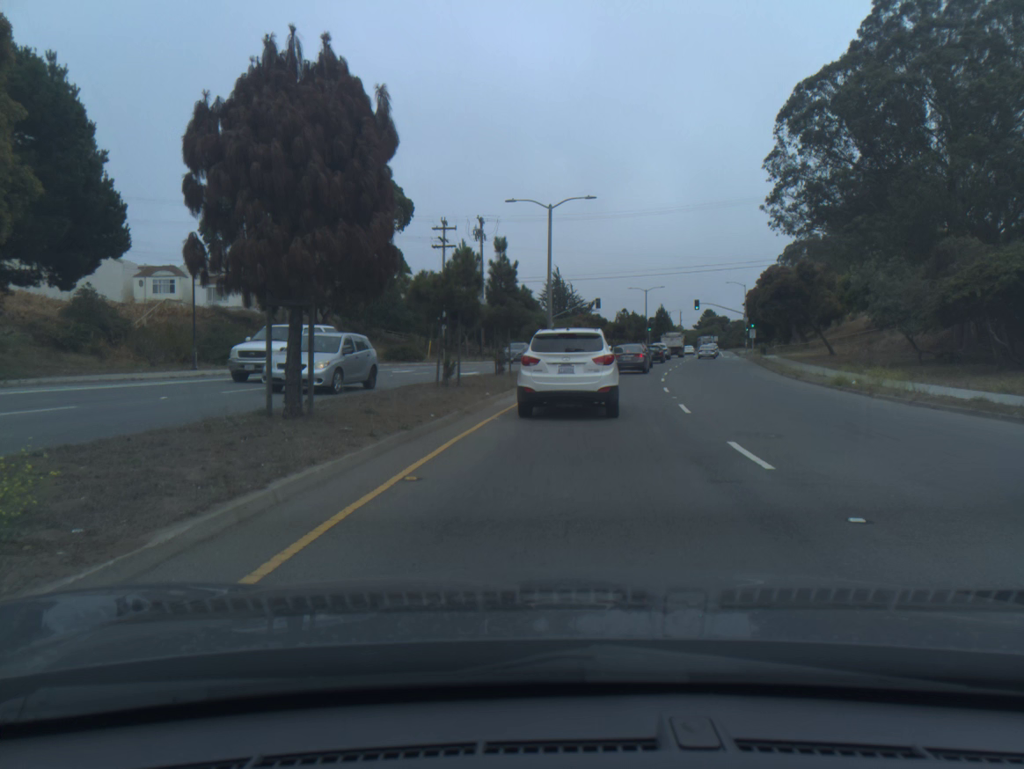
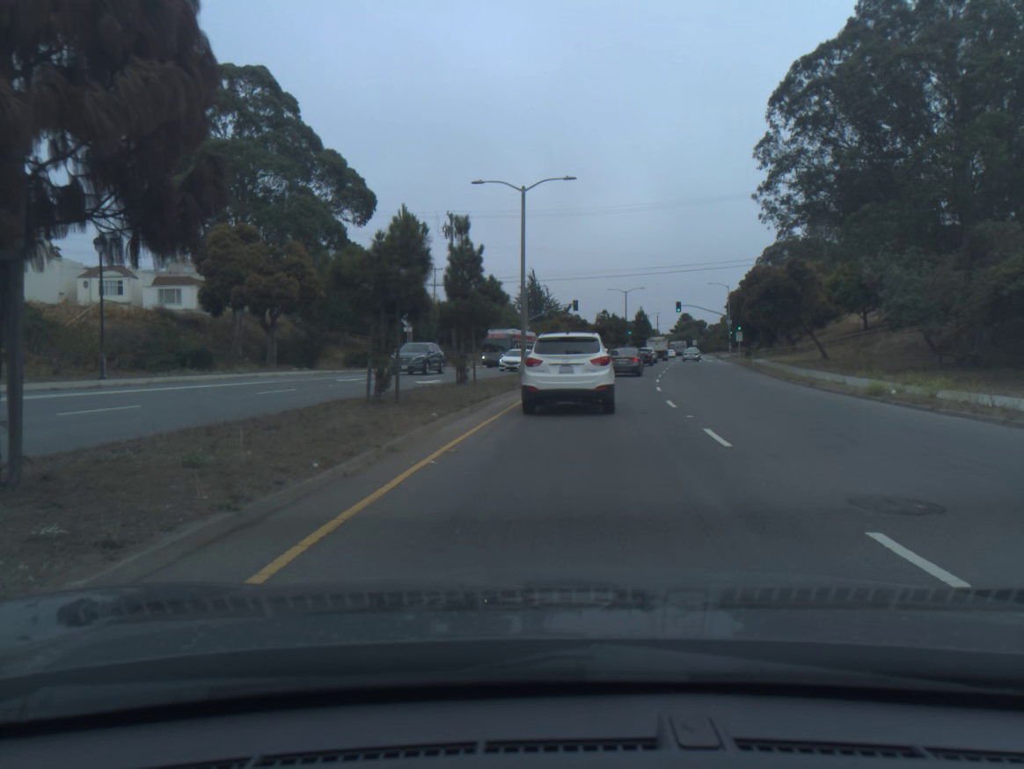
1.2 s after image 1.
(+0.1, +5.2) m; +2°
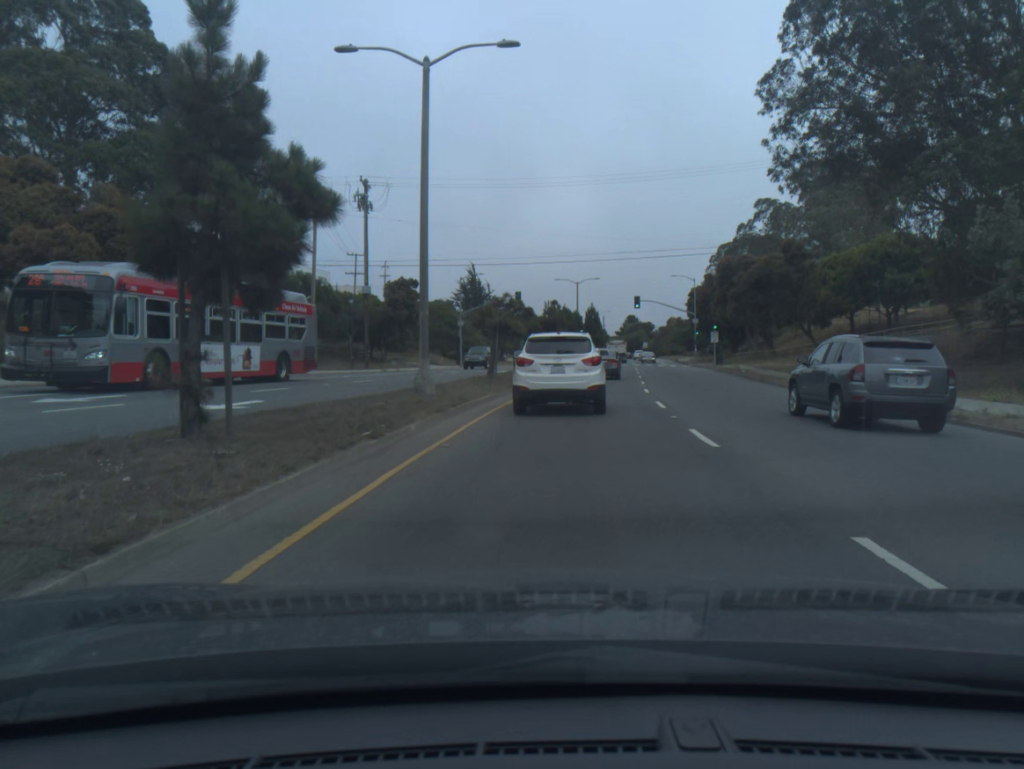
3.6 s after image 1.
(+0.6, +14.7) m; +4°
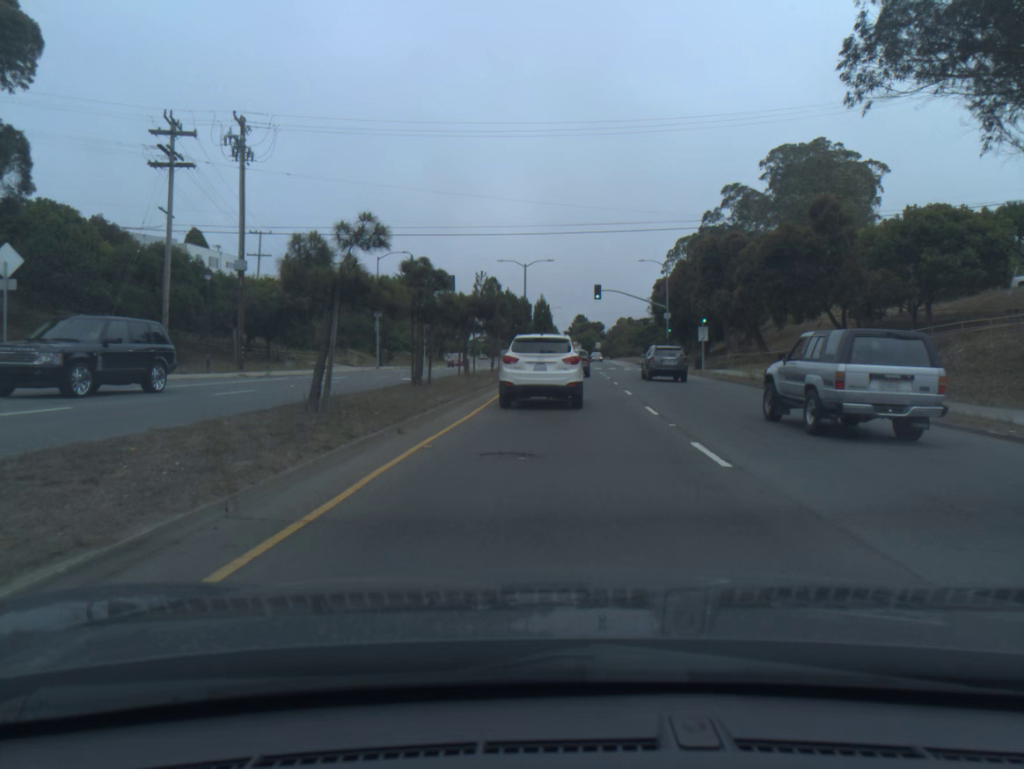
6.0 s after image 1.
(+0.7, +16.4) m; +4°
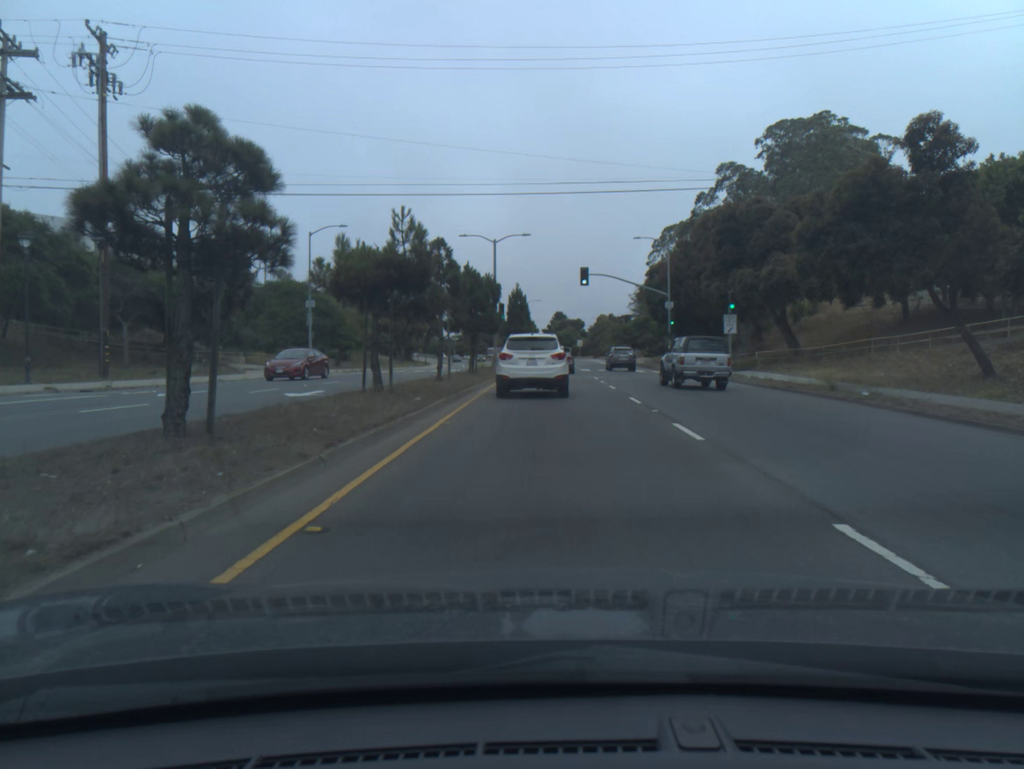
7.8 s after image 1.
(+0.1, +12.7) m; +1°
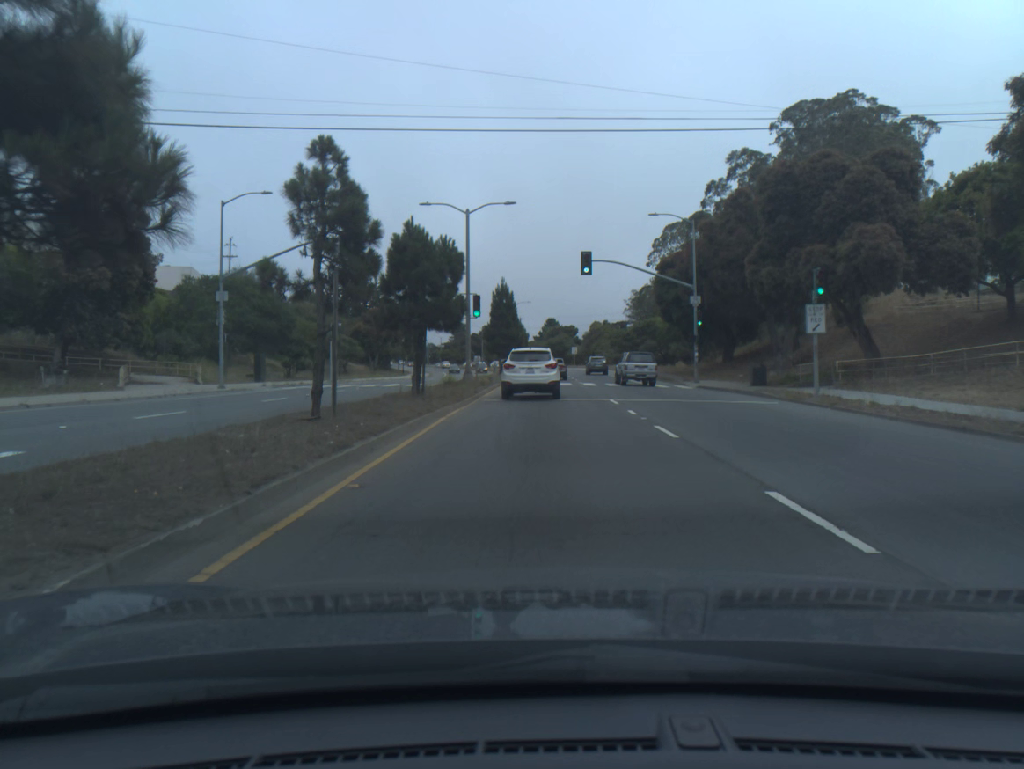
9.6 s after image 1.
(0.0, +12.9) m; 0°
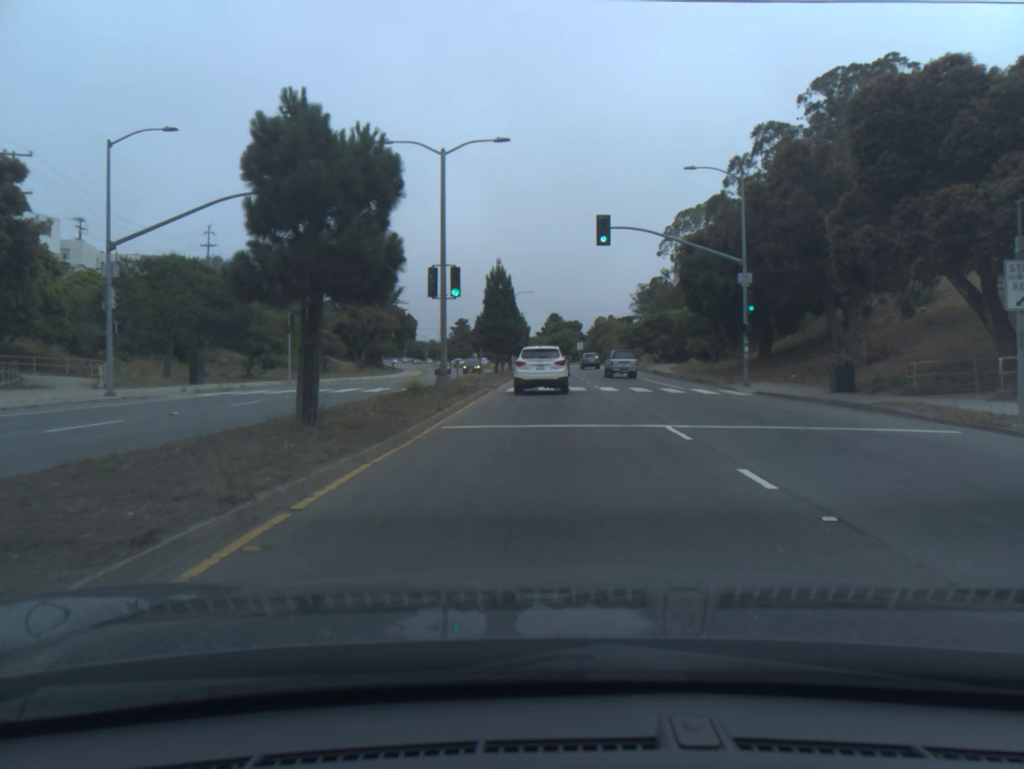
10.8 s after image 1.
(0.0, +10.4) m; 0°
